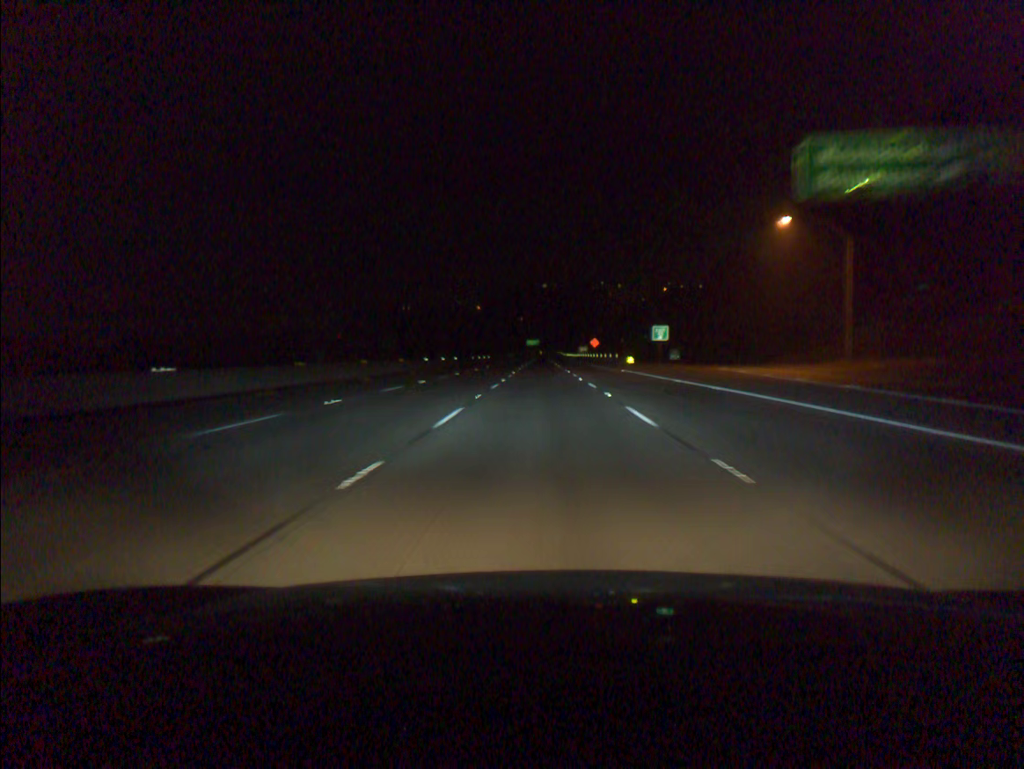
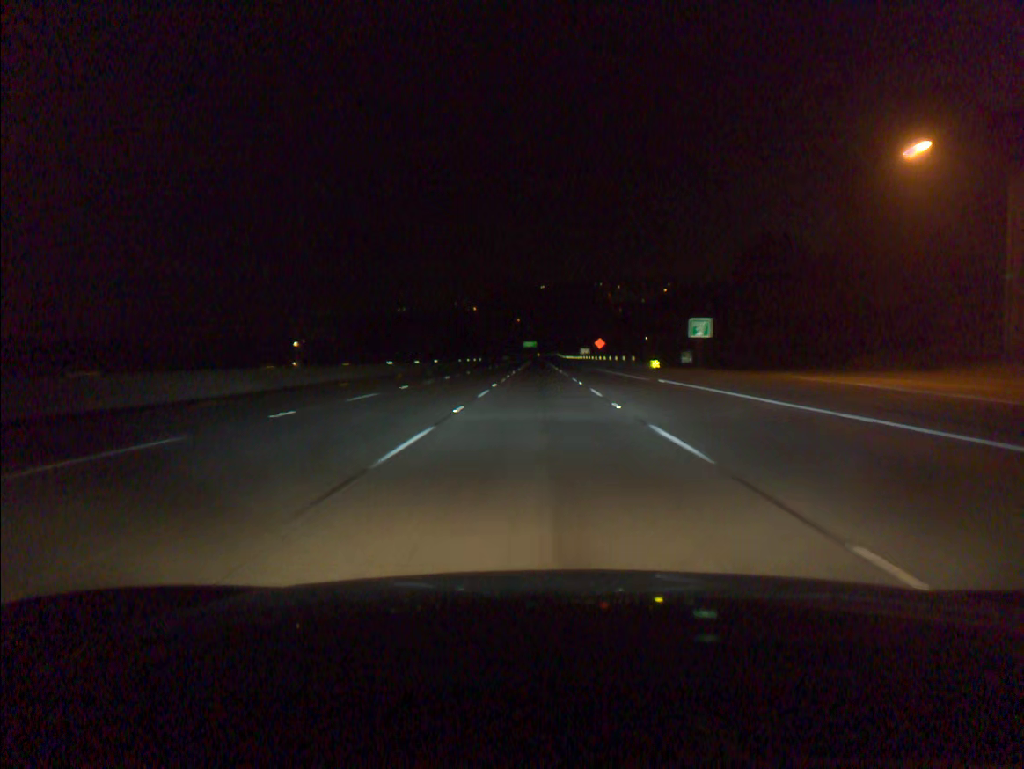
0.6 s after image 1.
(0.0, +18.9) m; 0°
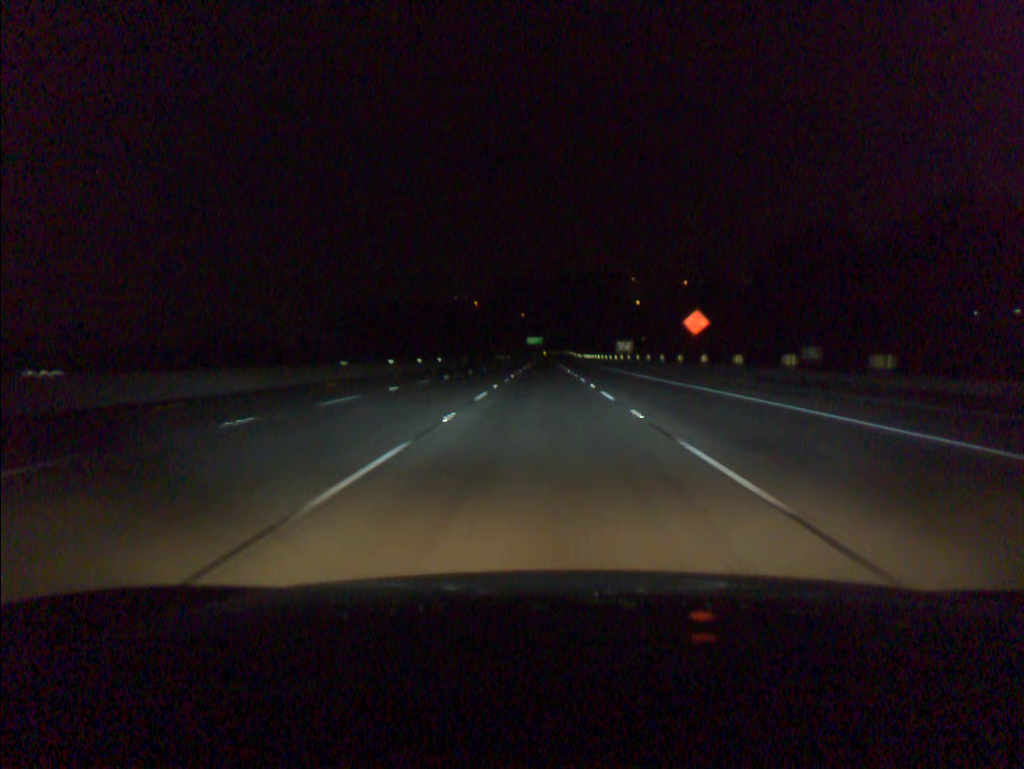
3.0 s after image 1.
(-0.2, +75.6) m; 0°
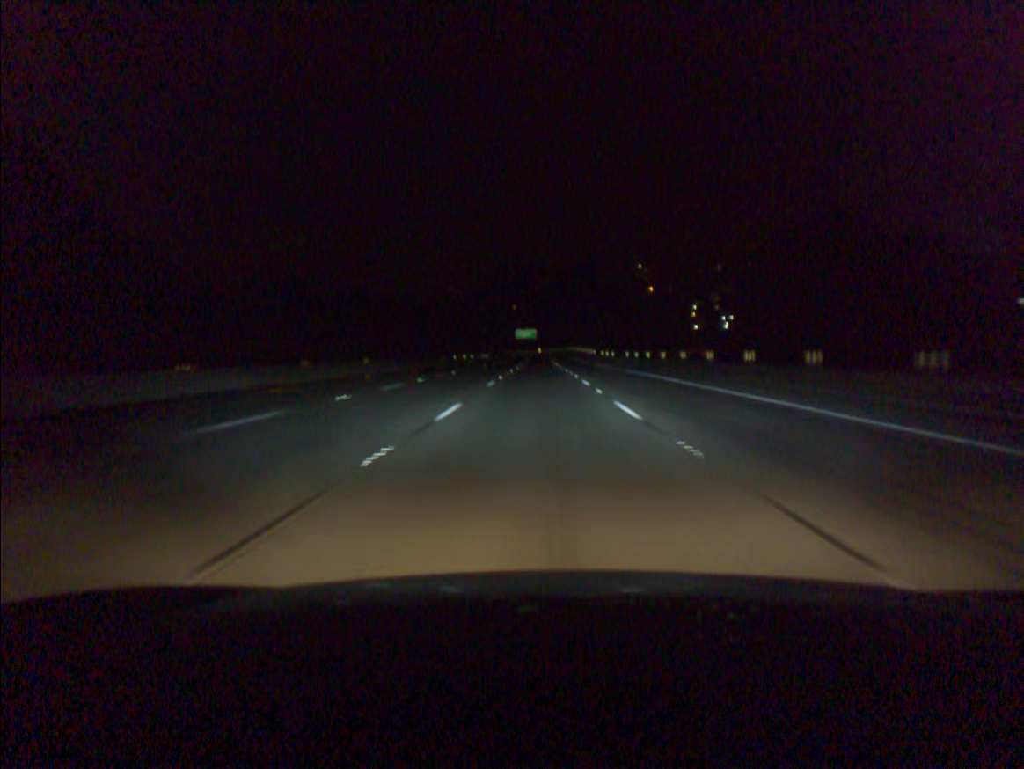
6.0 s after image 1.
(+0.4, +94.4) m; 0°
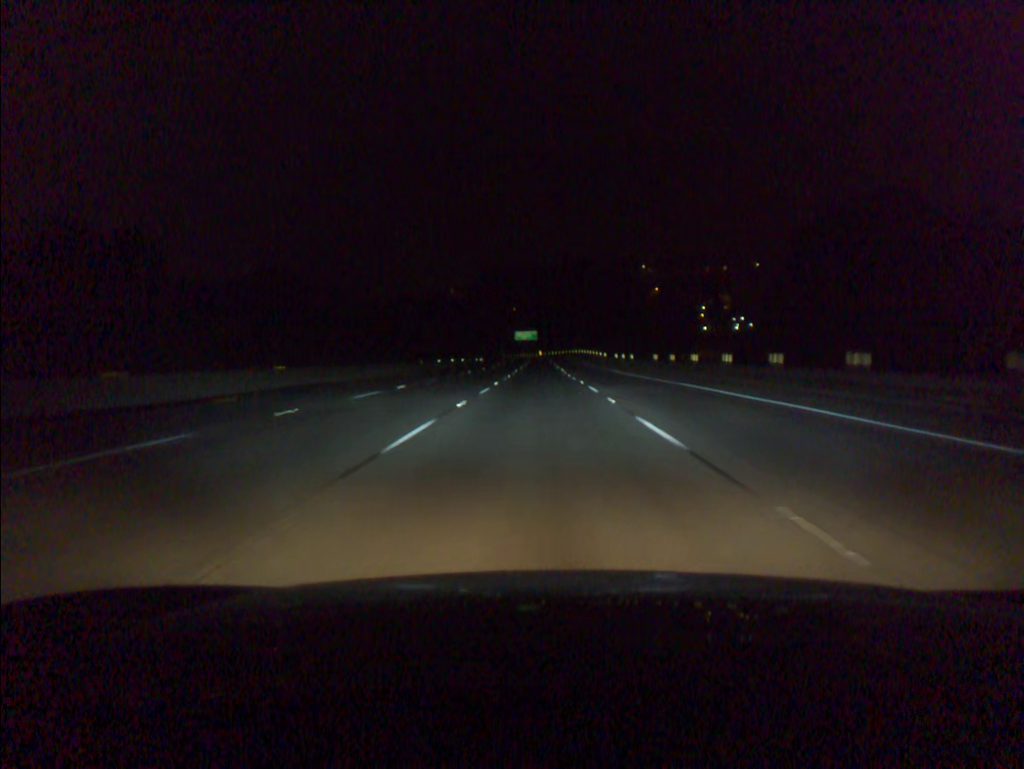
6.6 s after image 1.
(0.0, +18.8) m; 0°
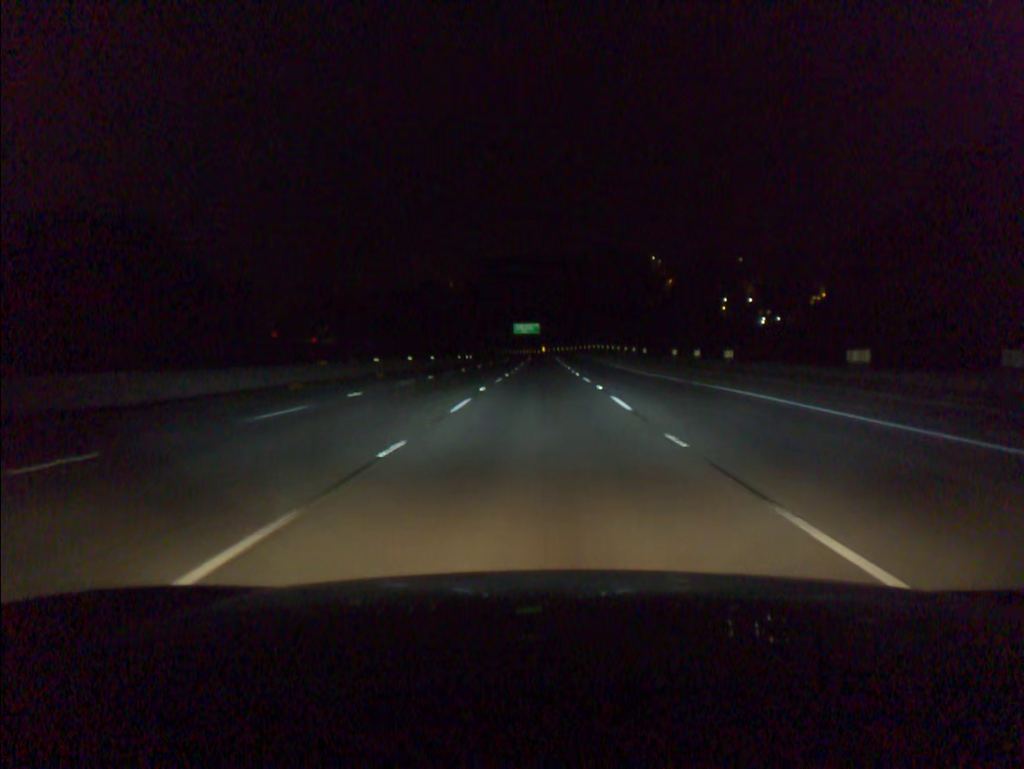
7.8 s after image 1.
(0.0, +37.7) m; 0°
